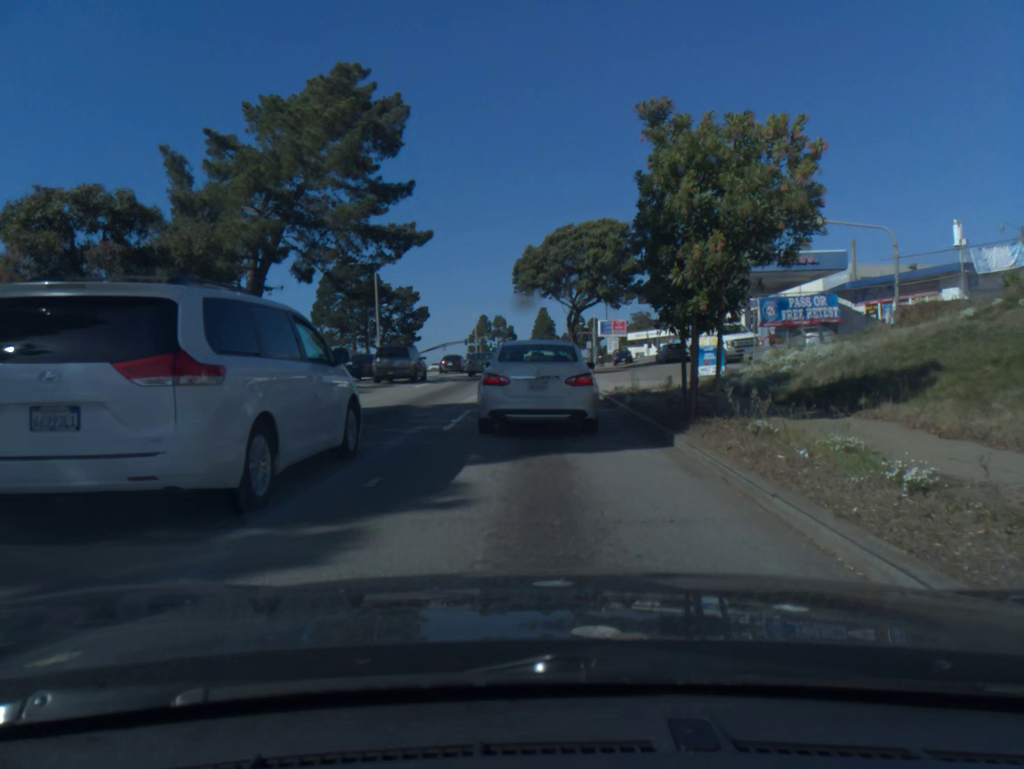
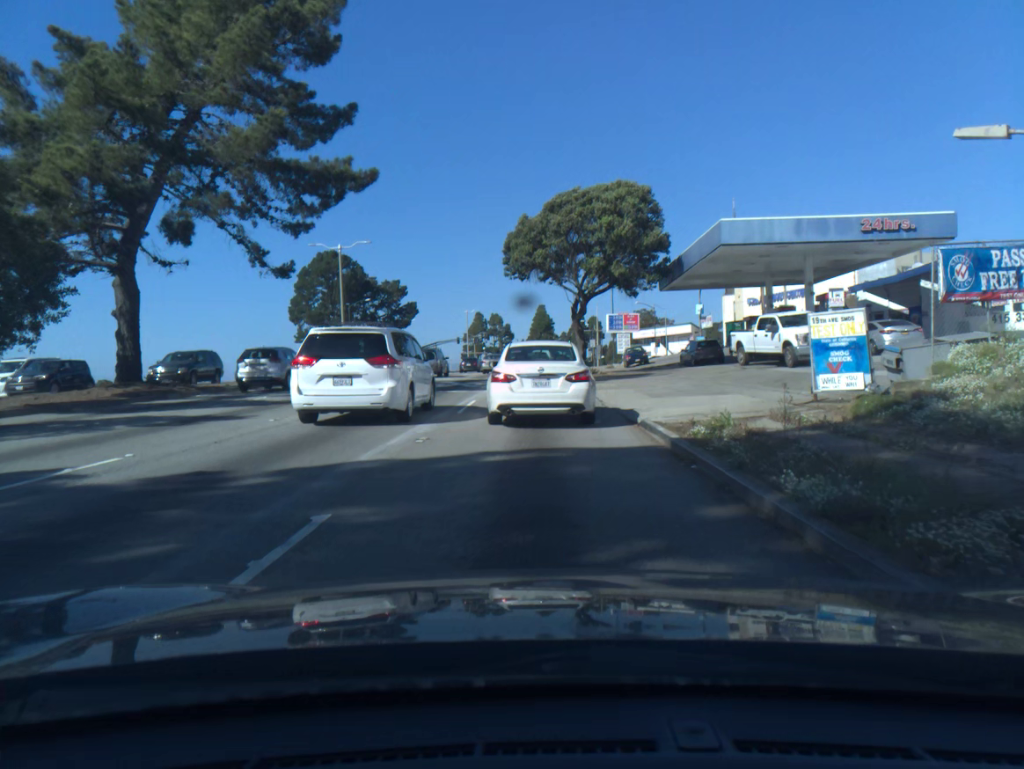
(0.0, +11.0) m; 0°
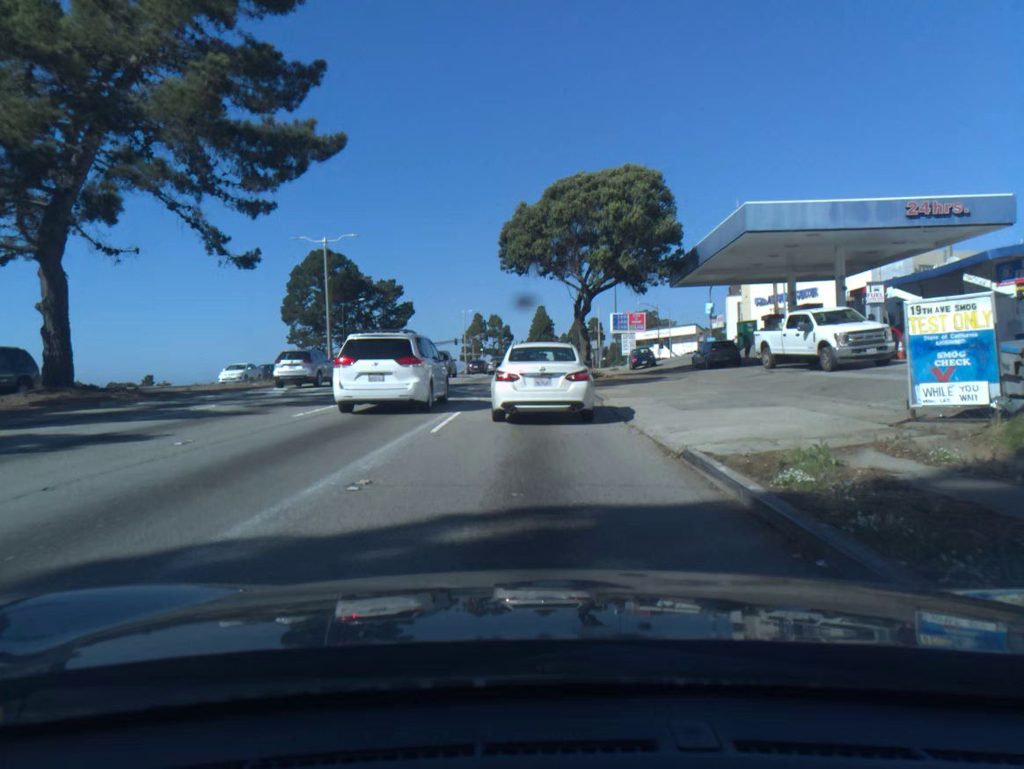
(0.0, +3.8) m; 0°
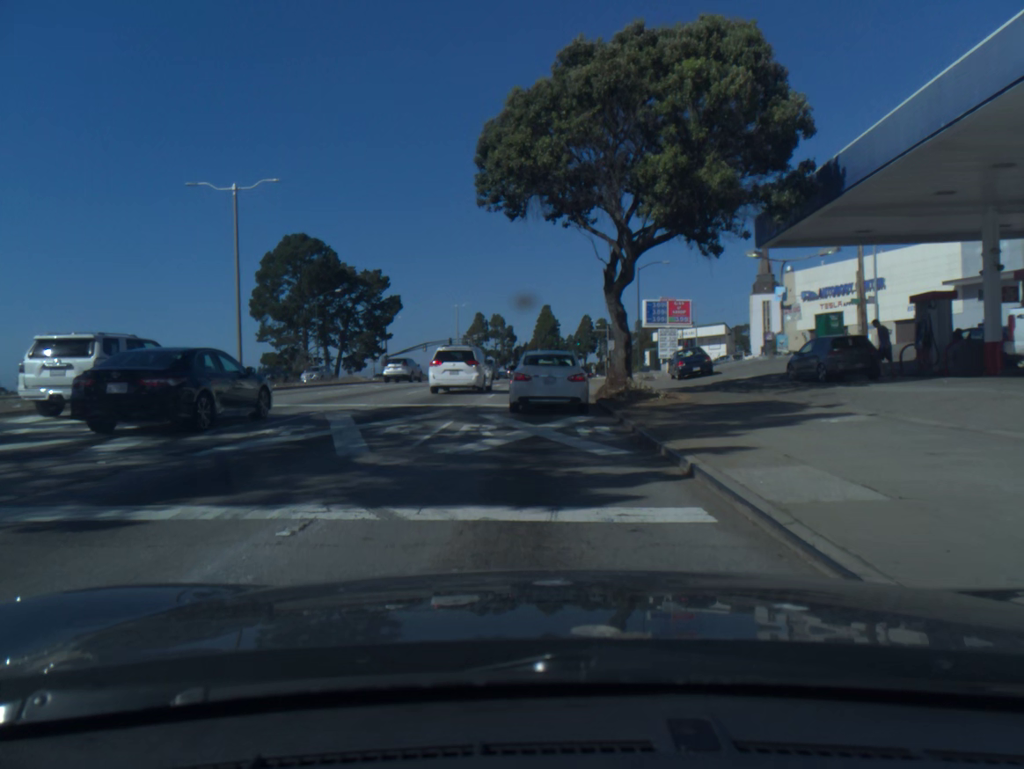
(0.0, +16.3) m; 0°
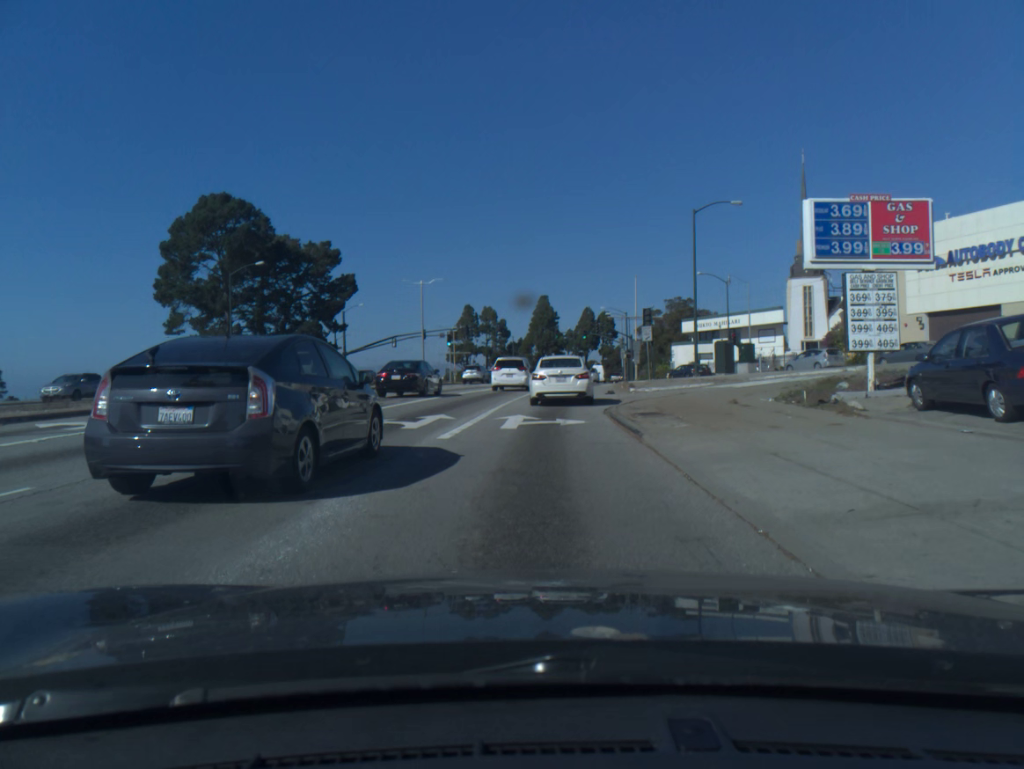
(-0.1, +25.9) m; 0°
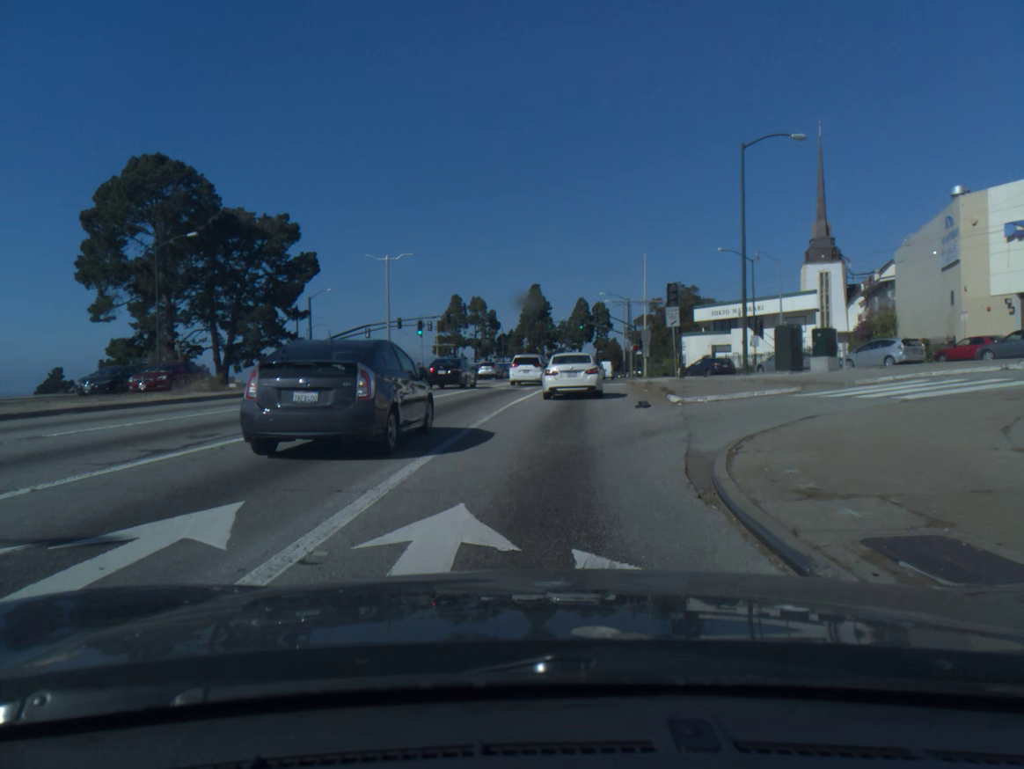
(+0.1, +12.1) m; +1°
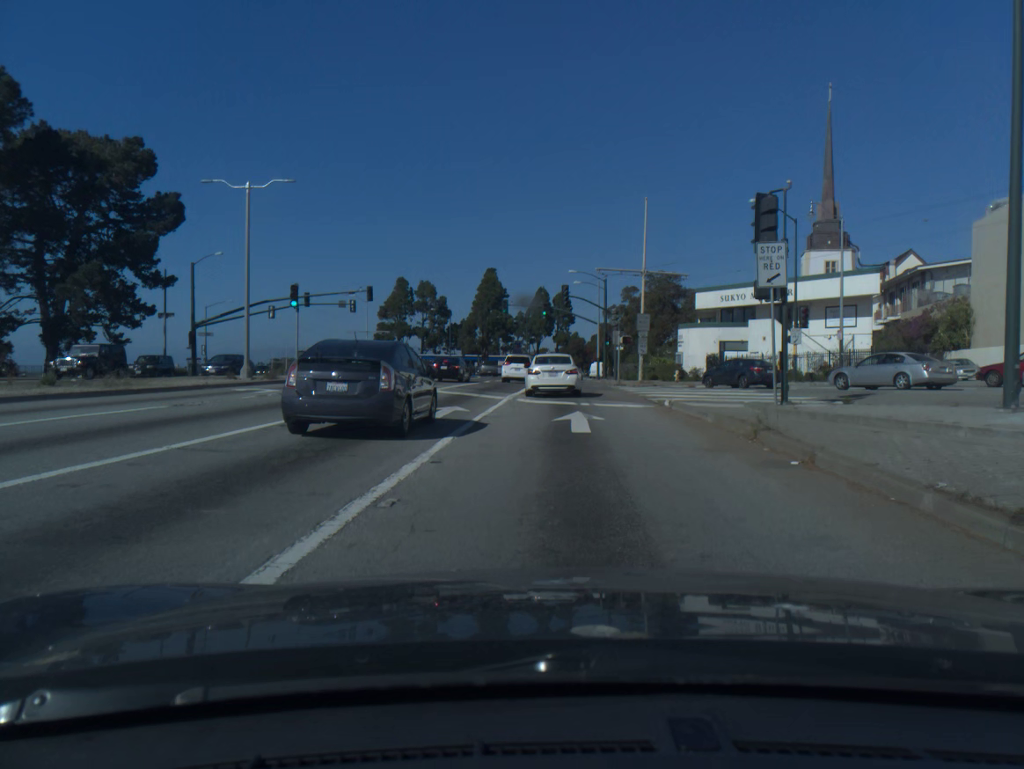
(+0.5, +20.1) m; +3°
